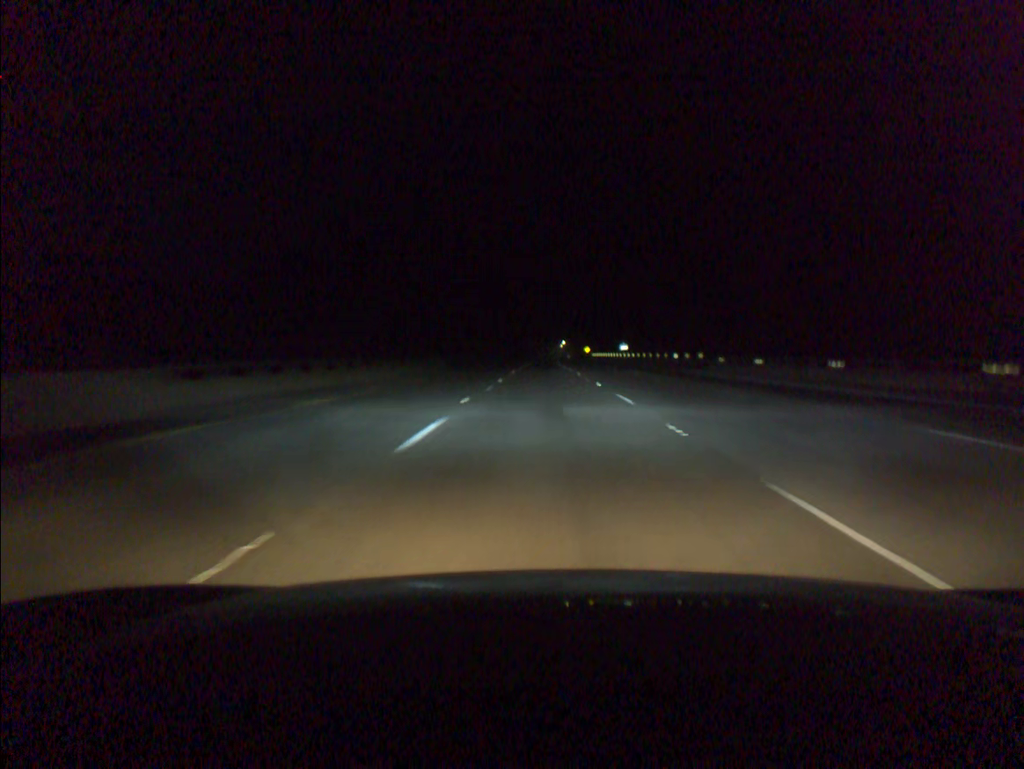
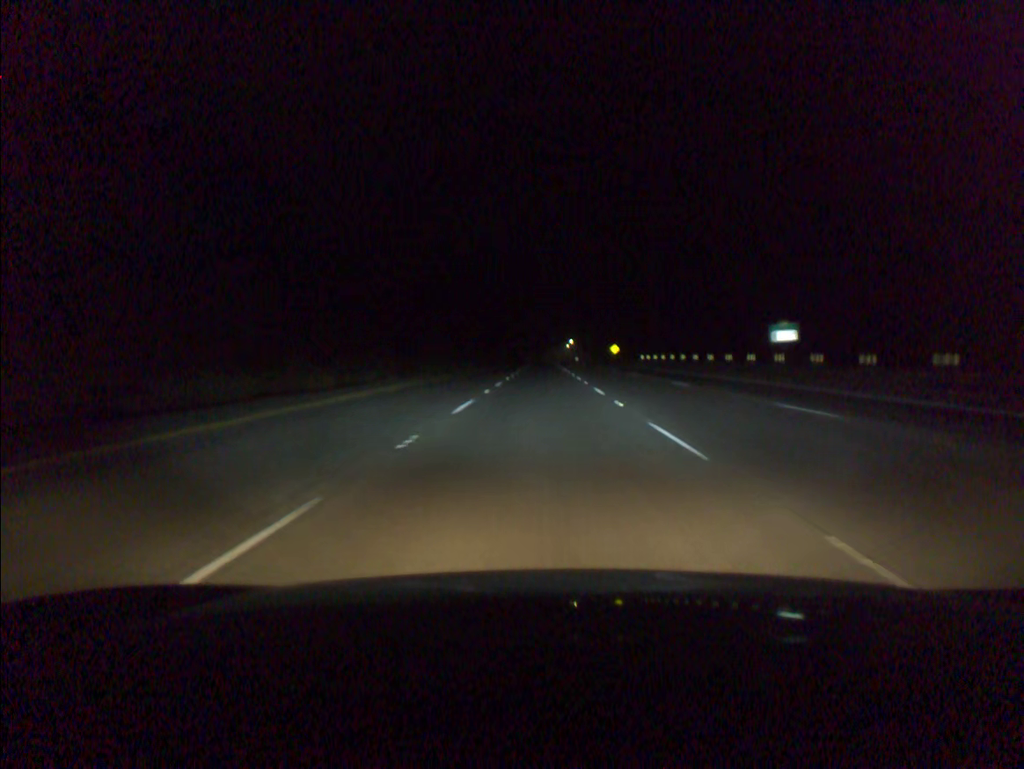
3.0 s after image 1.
(+0.4, +95.5) m; 0°
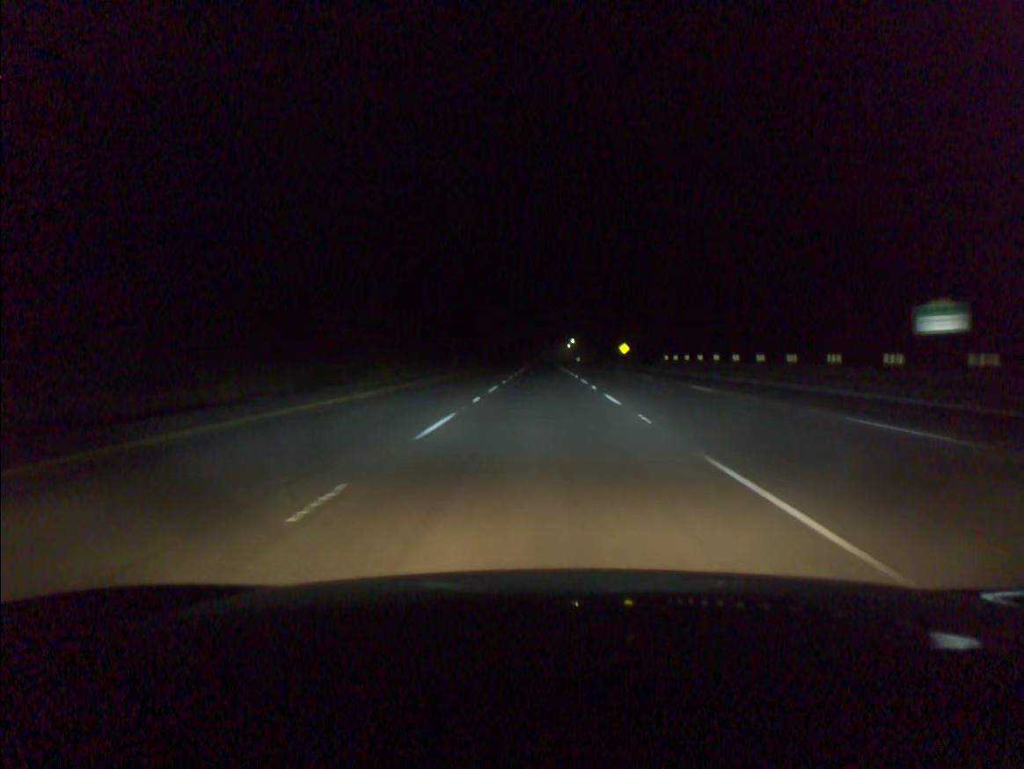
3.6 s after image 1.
(0.0, +19.1) m; 0°
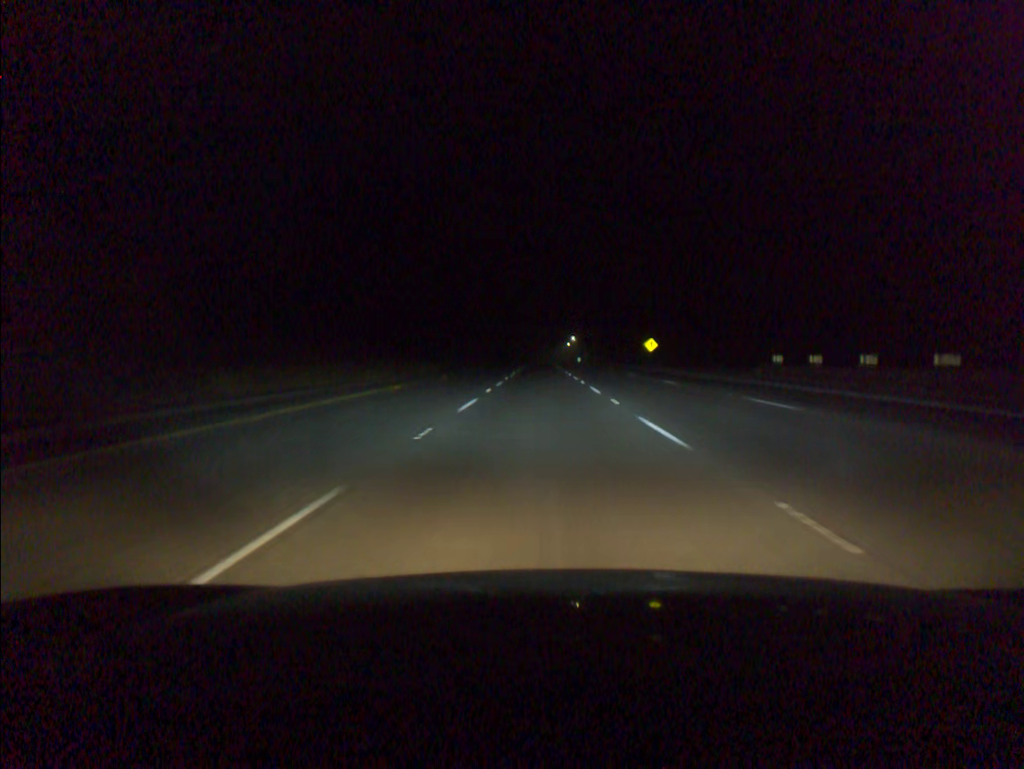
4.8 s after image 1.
(+0.1, +38.2) m; 0°
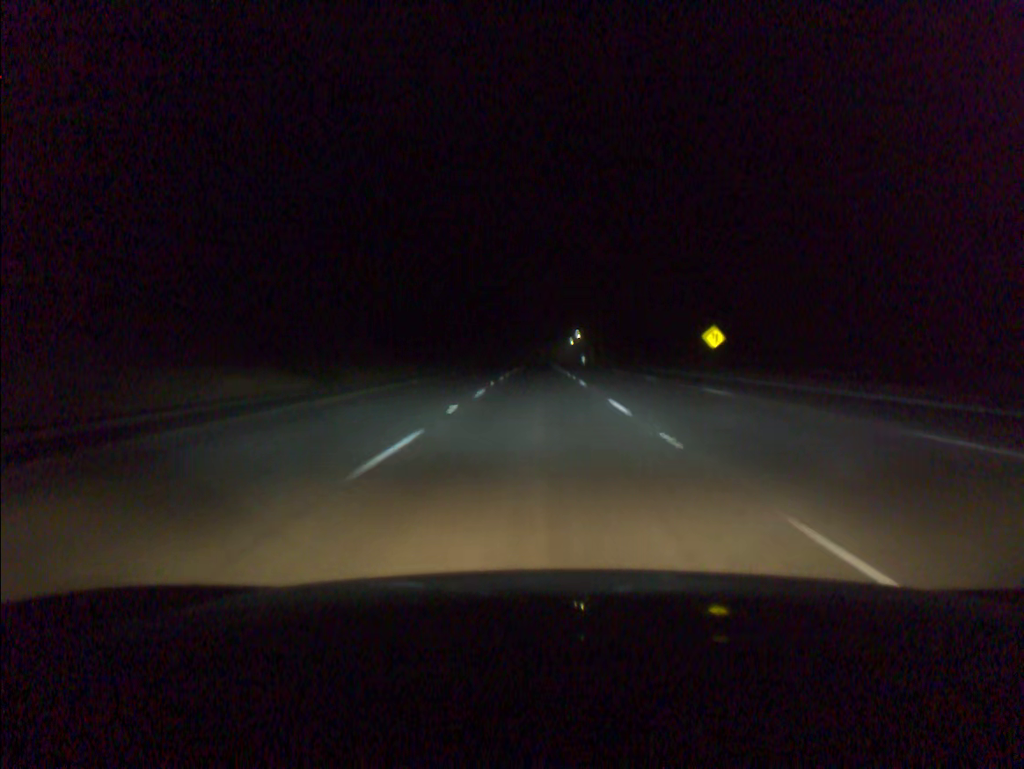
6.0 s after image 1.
(0.0, +38.2) m; 0°
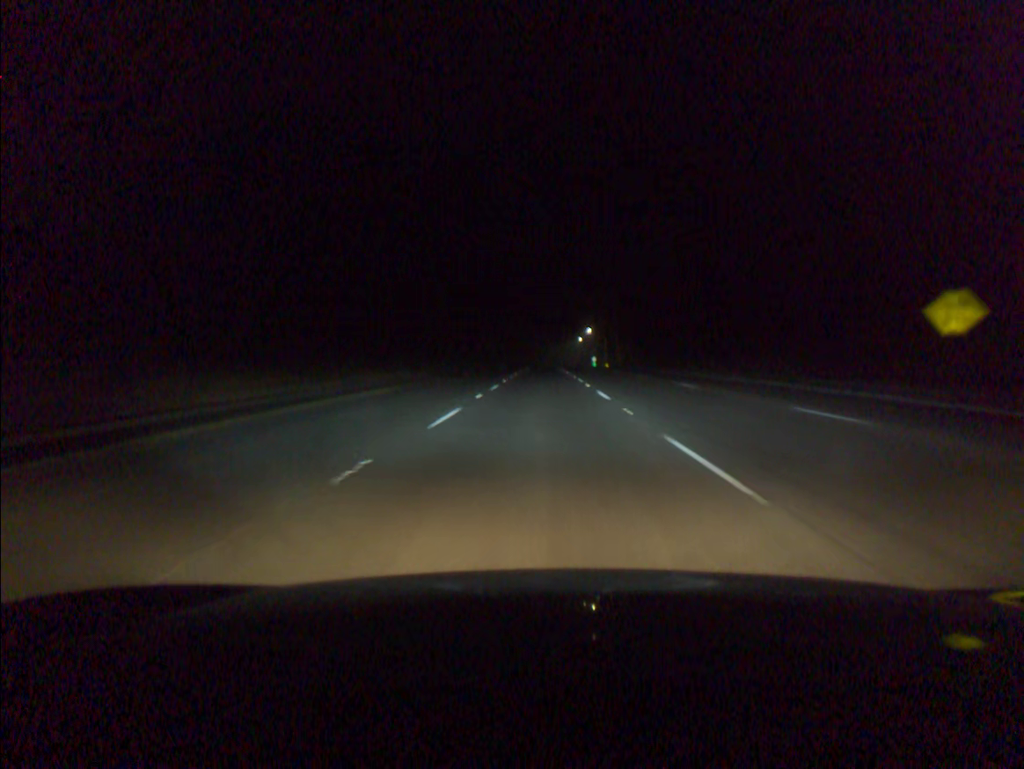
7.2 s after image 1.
(-0.1, +38.2) m; 0°
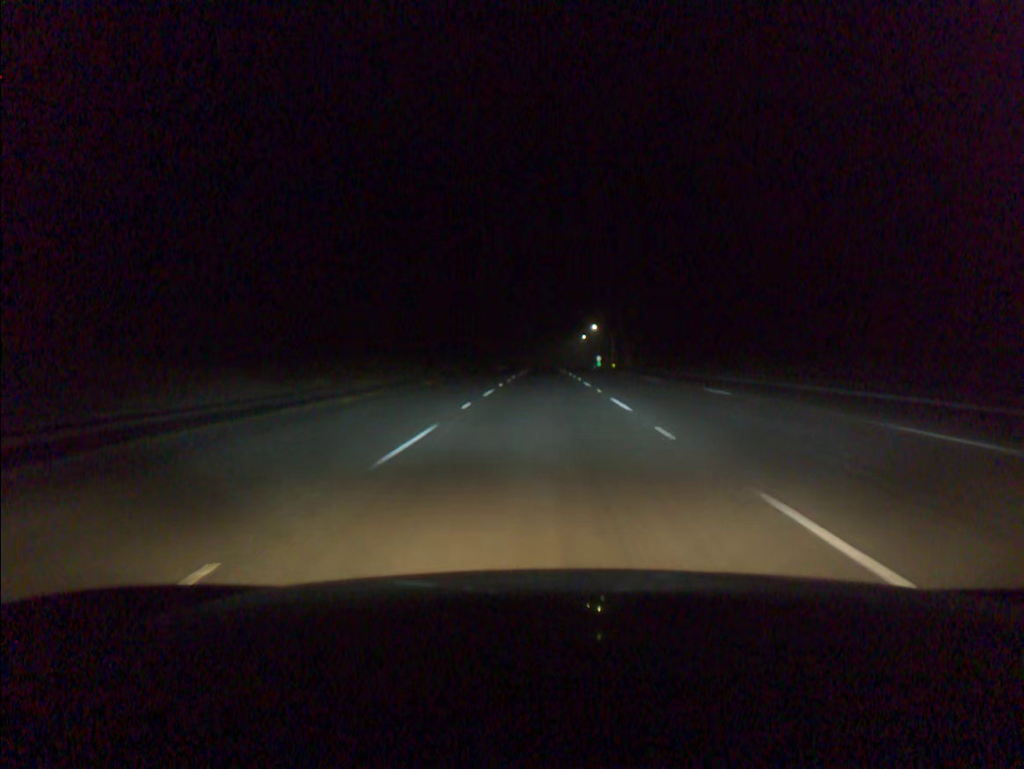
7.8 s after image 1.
(0.0, +19.1) m; 0°
